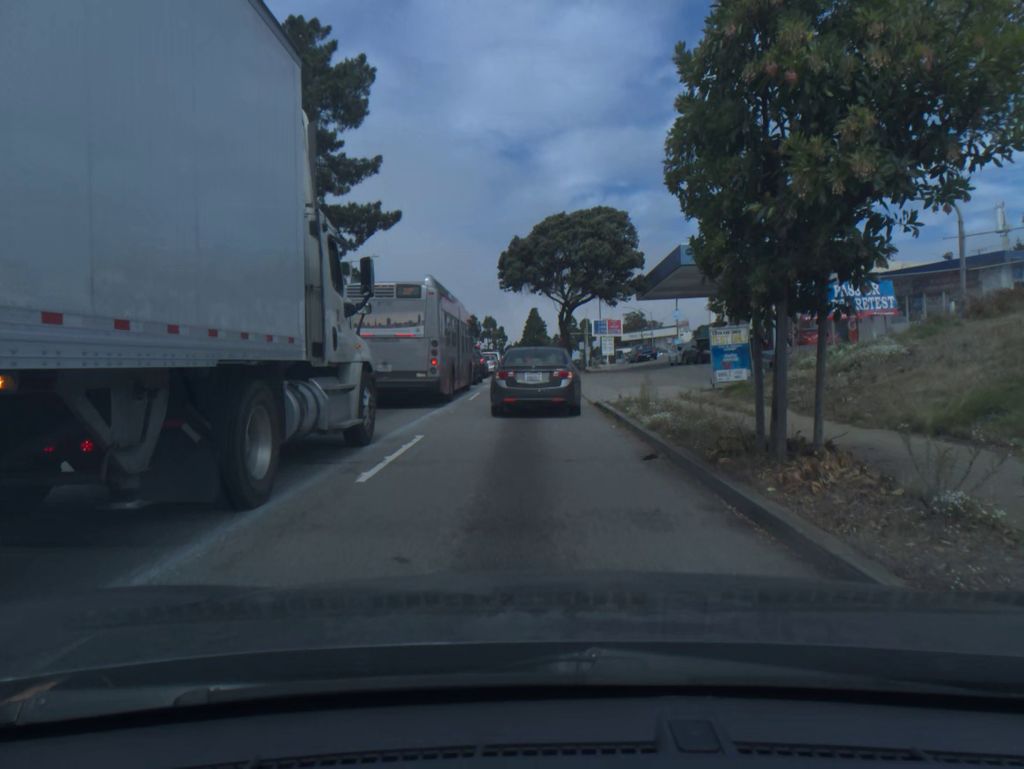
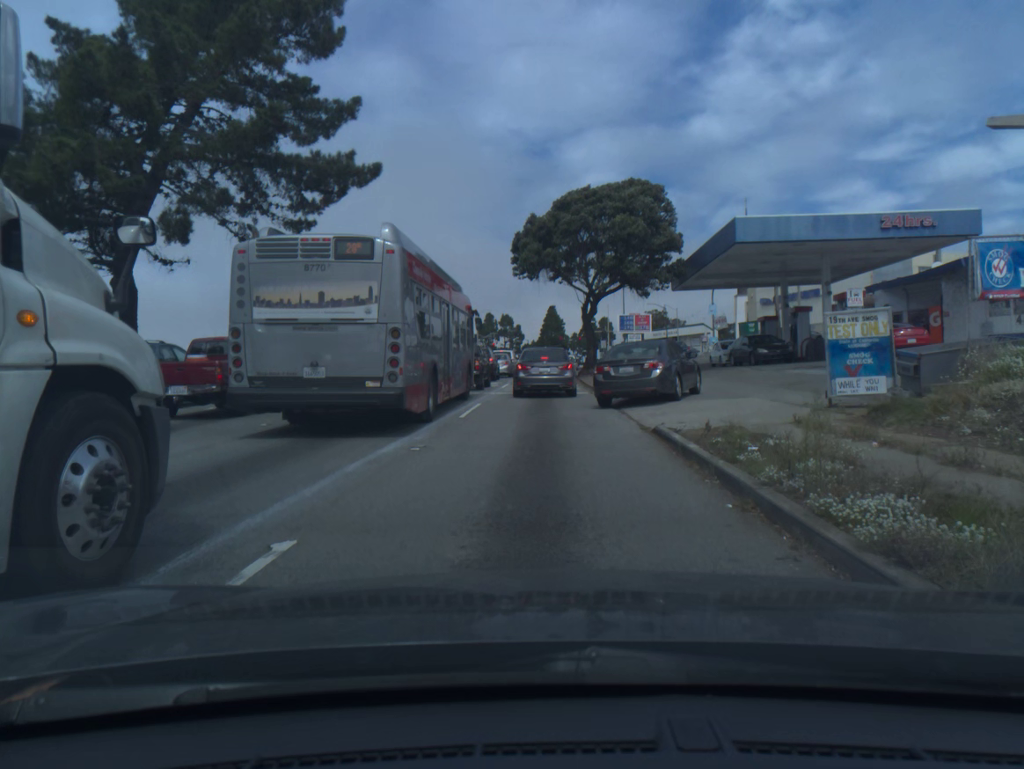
(-0.1, +7.2) m; -2°
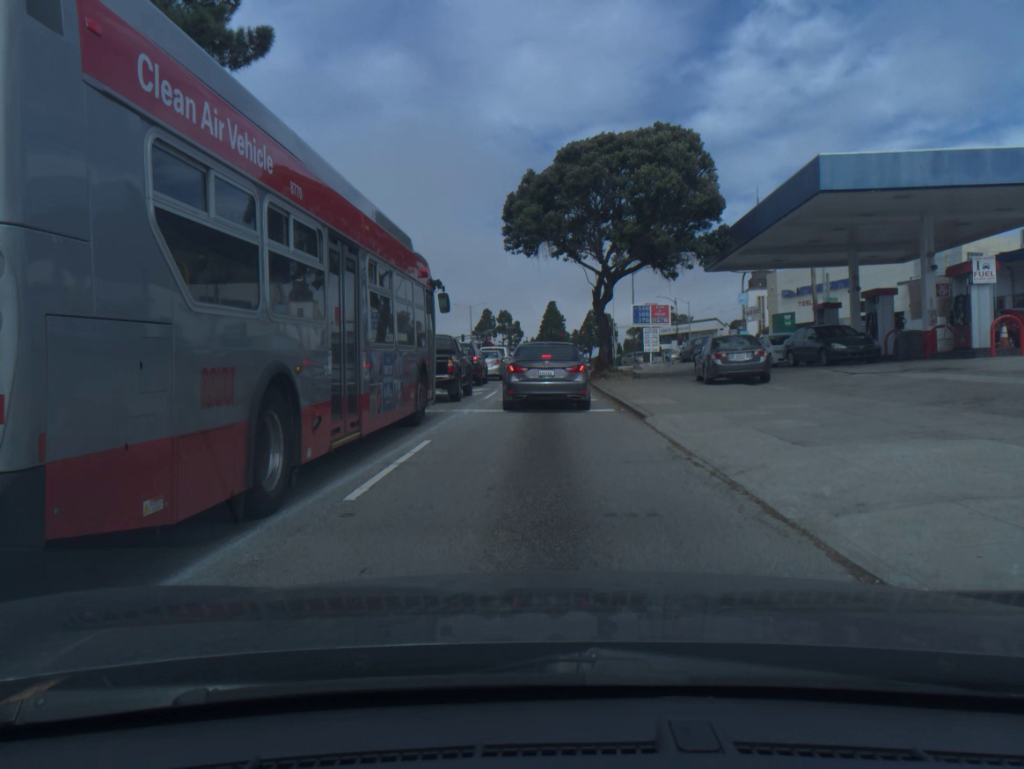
(0.0, +9.1) m; +1°
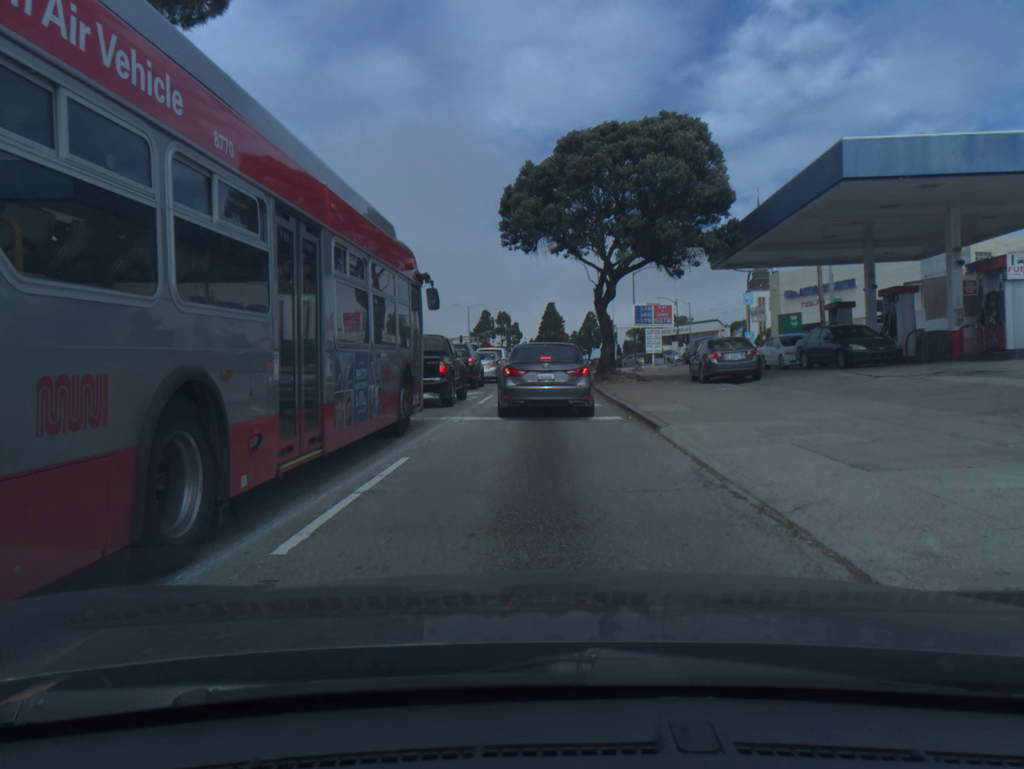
(0.0, +1.8) m; 0°
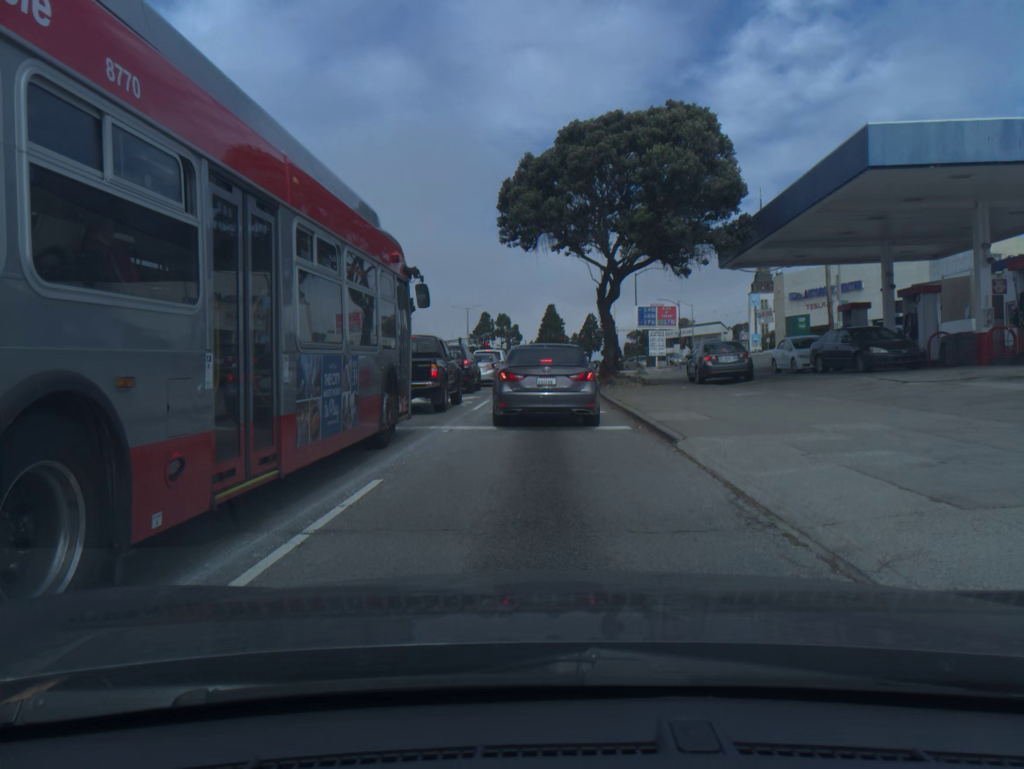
(0.0, +1.5) m; 0°
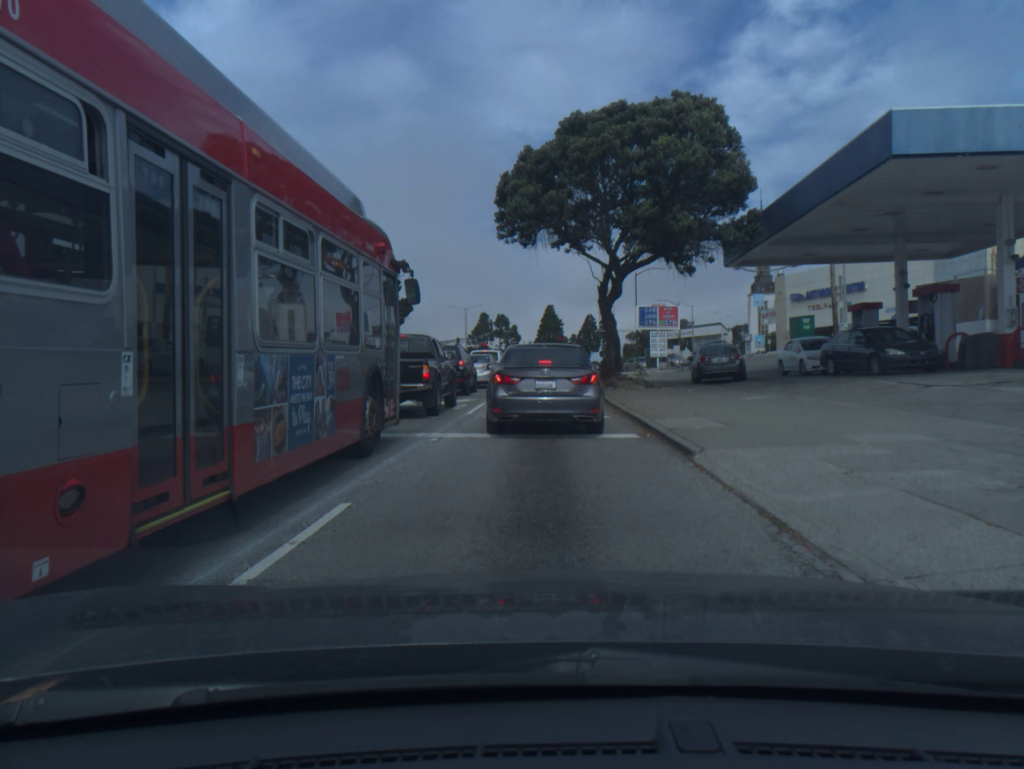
(0.0, +1.2) m; 0°
